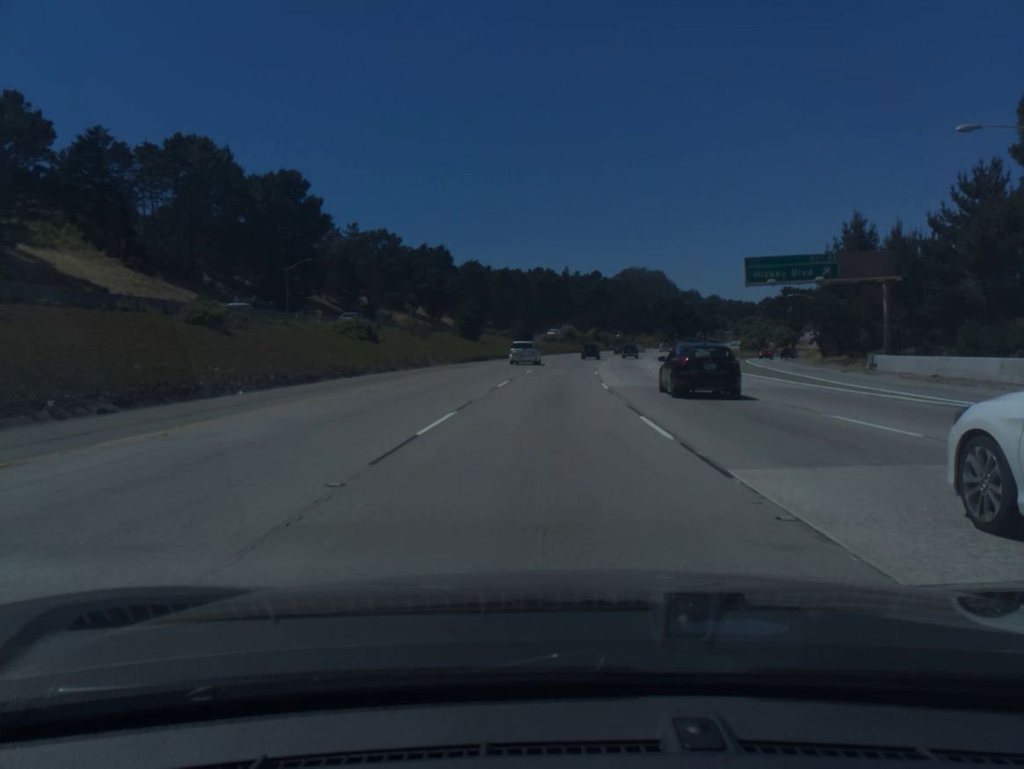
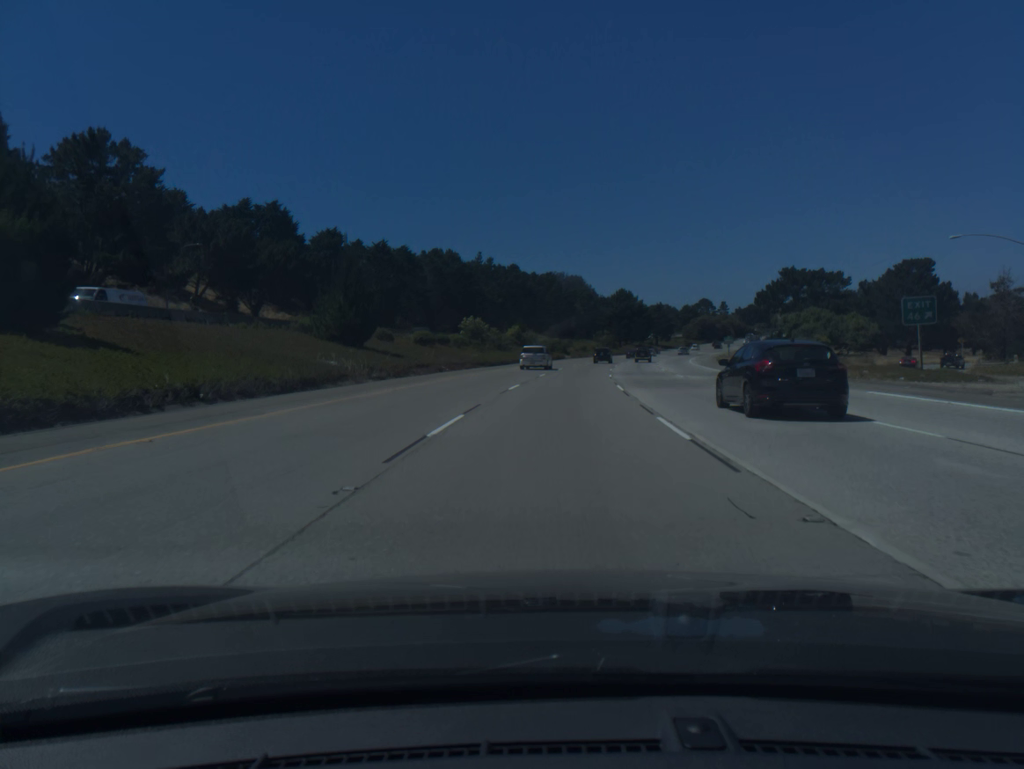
(+3.3, +73.0) m; +6°
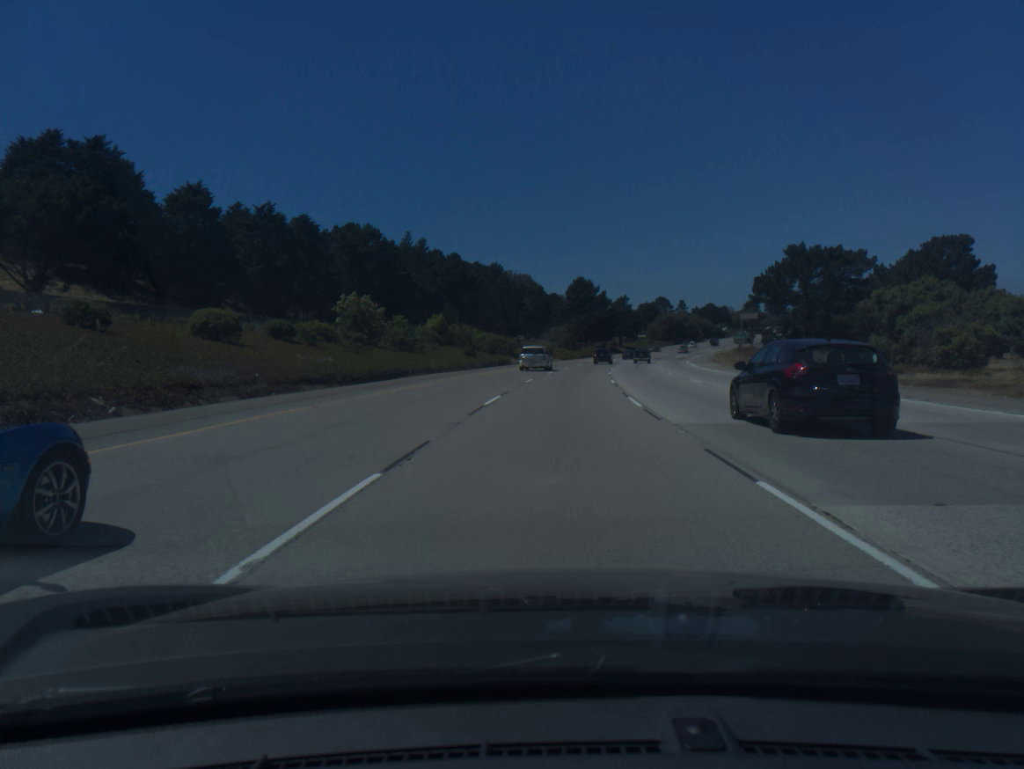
(+1.2, +36.5) m; +4°
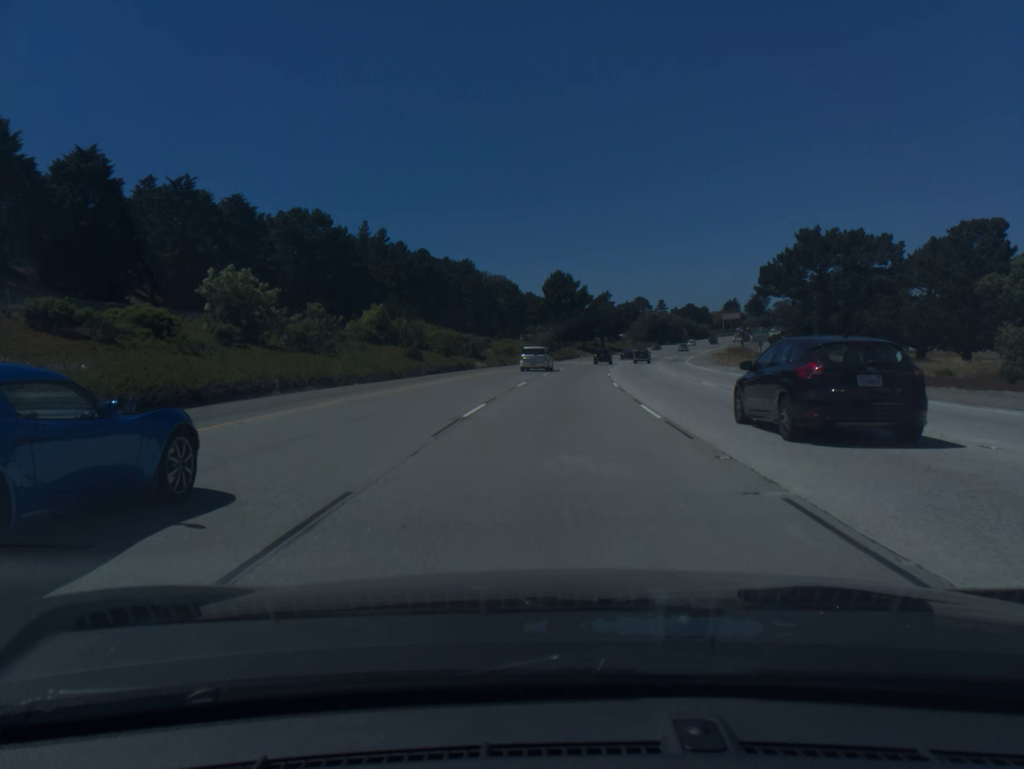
(+0.3, +18.3) m; +2°
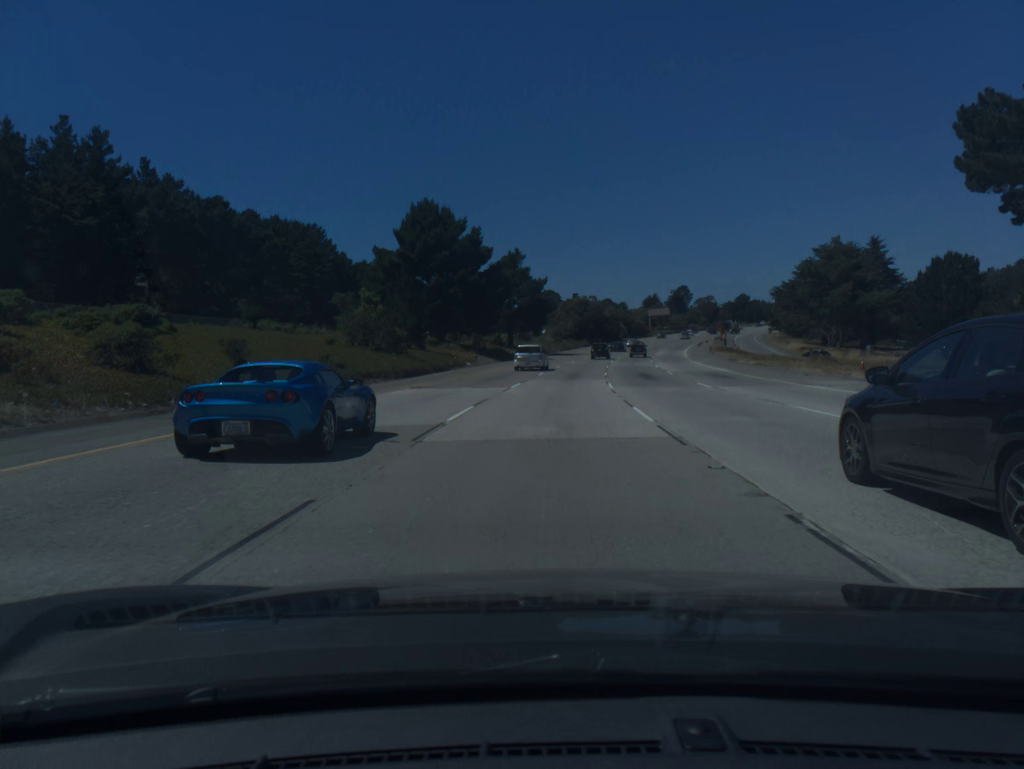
(+4.7, +73.2) m; +7°
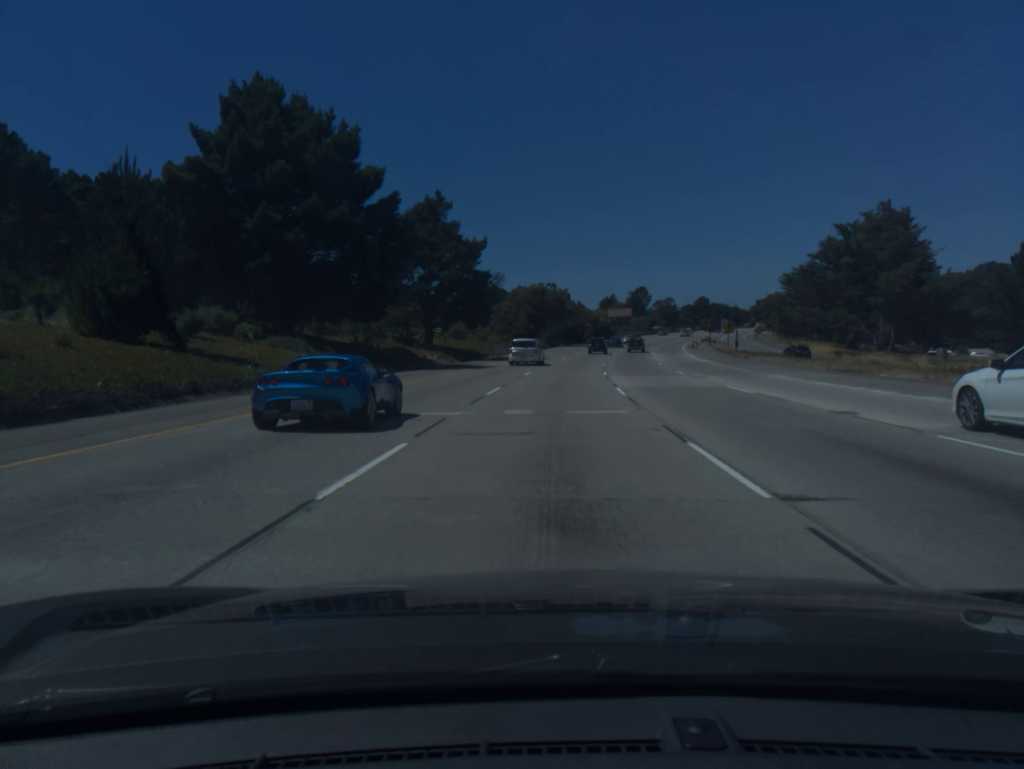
(+1.1, +36.7) m; +3°
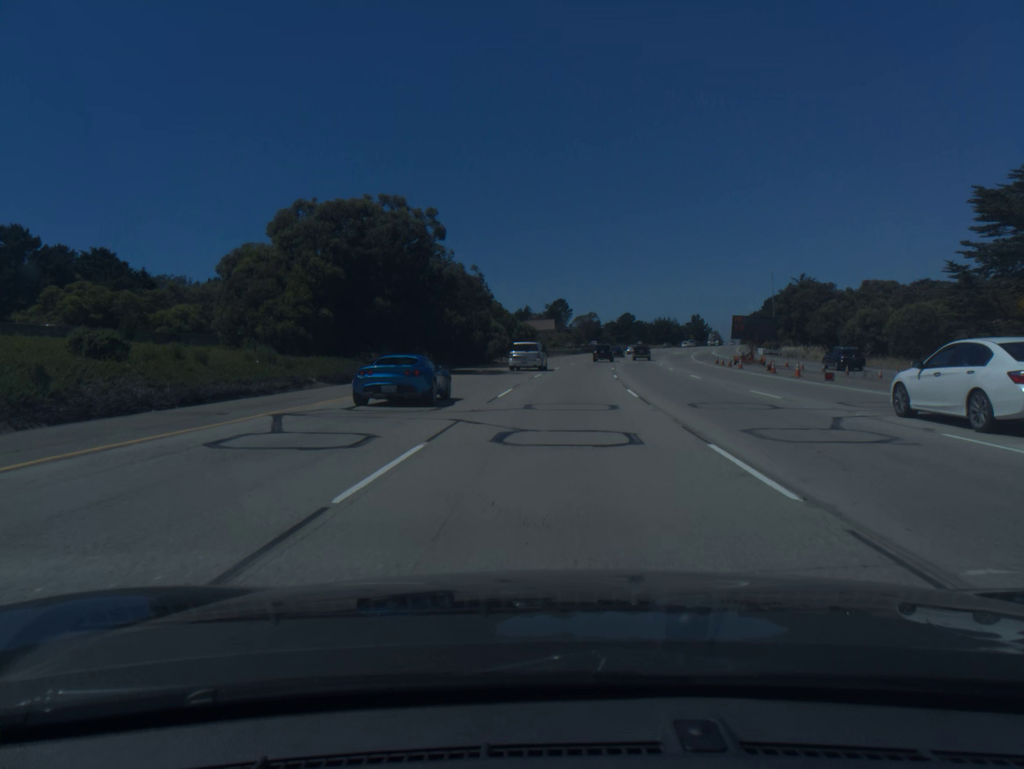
(+4.2, +73.0) m; +6°
